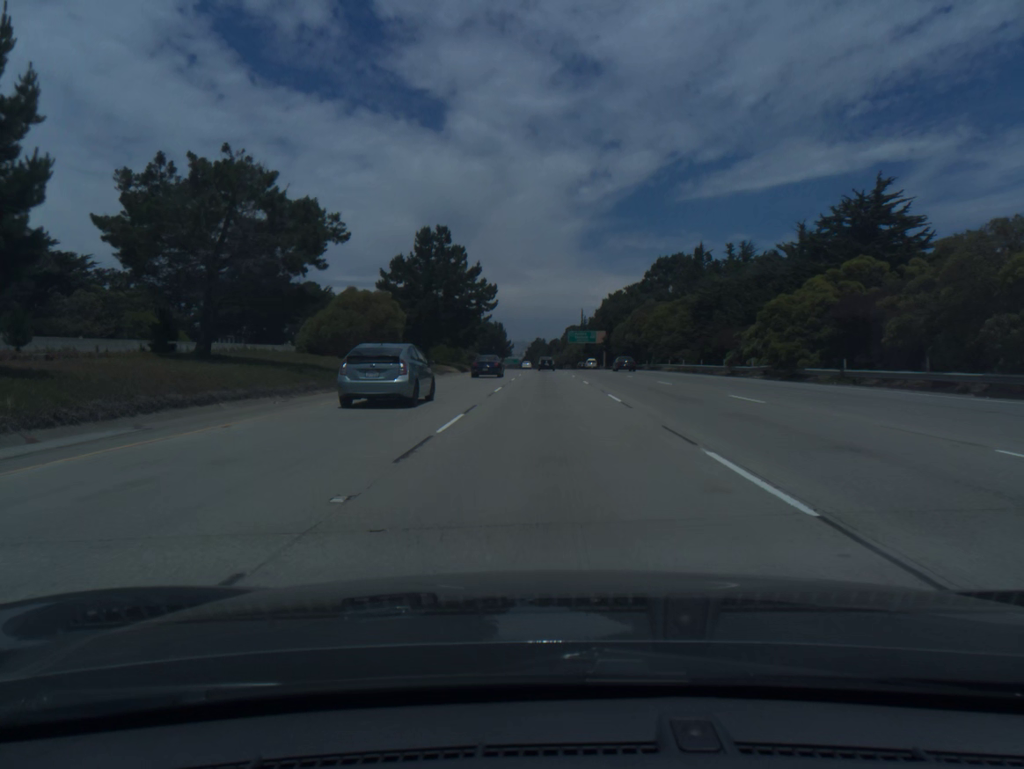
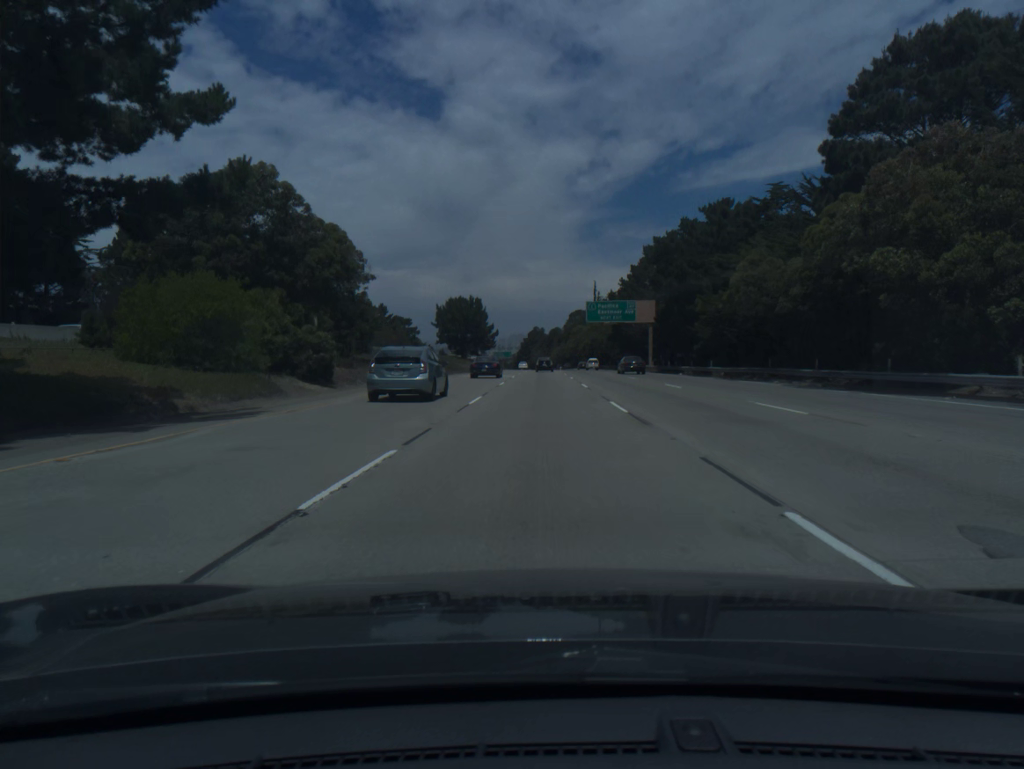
(+0.3, +76.9) m; 0°
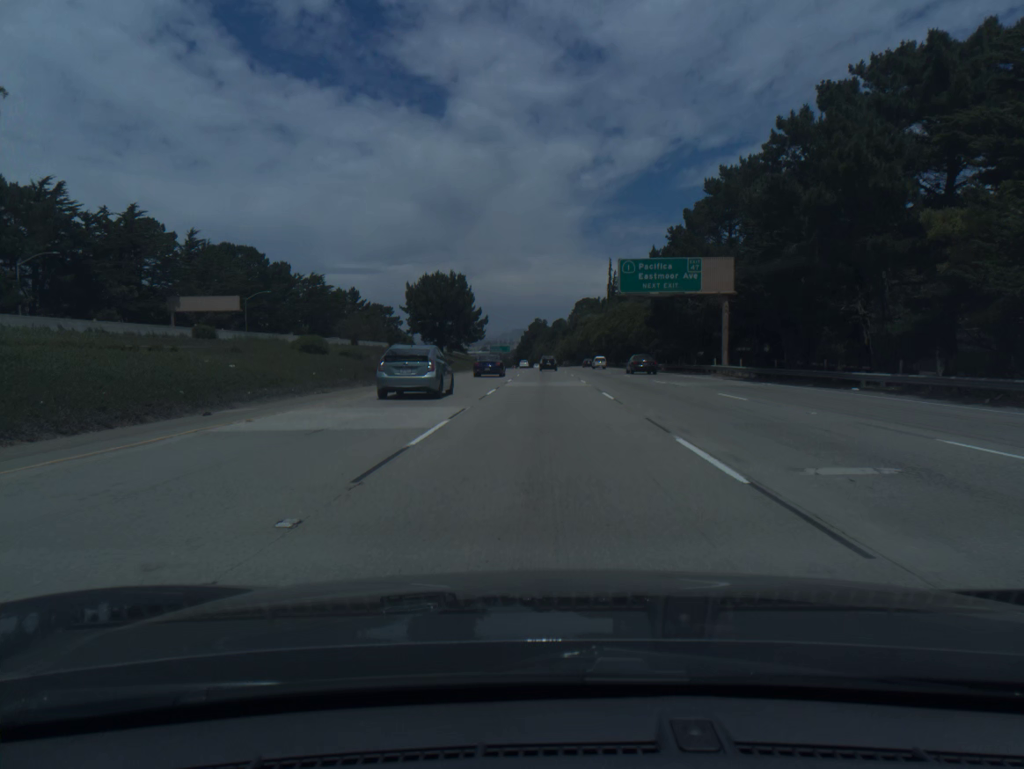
(-0.1, +38.6) m; 0°
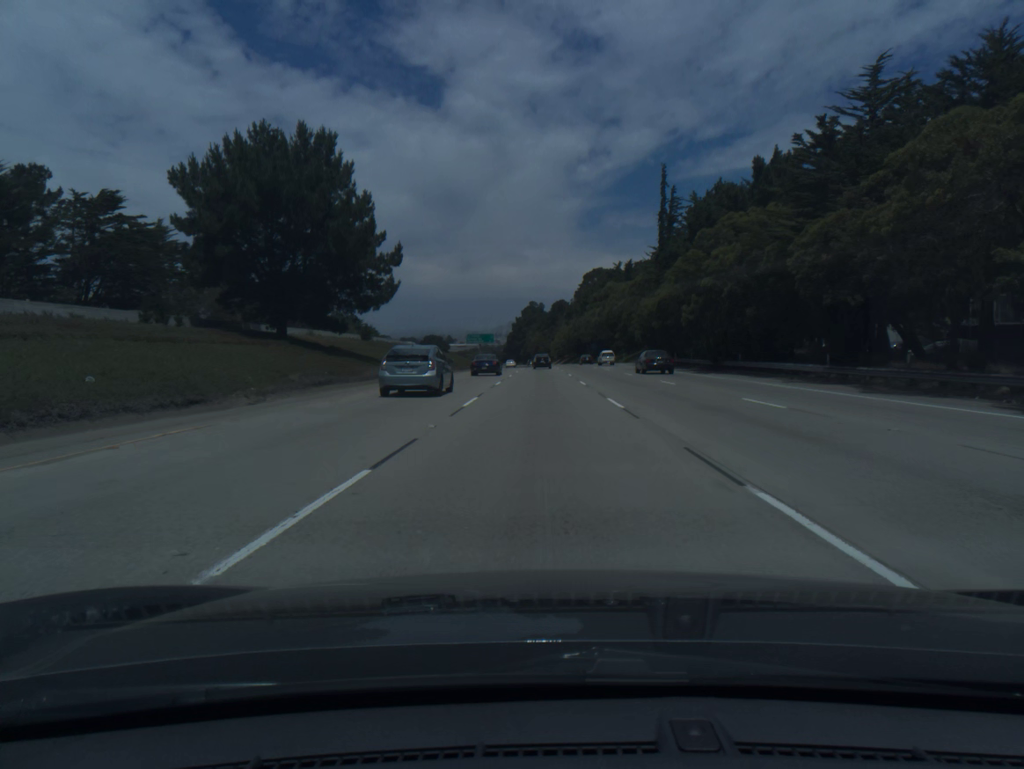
(+0.2, +77.4) m; 0°
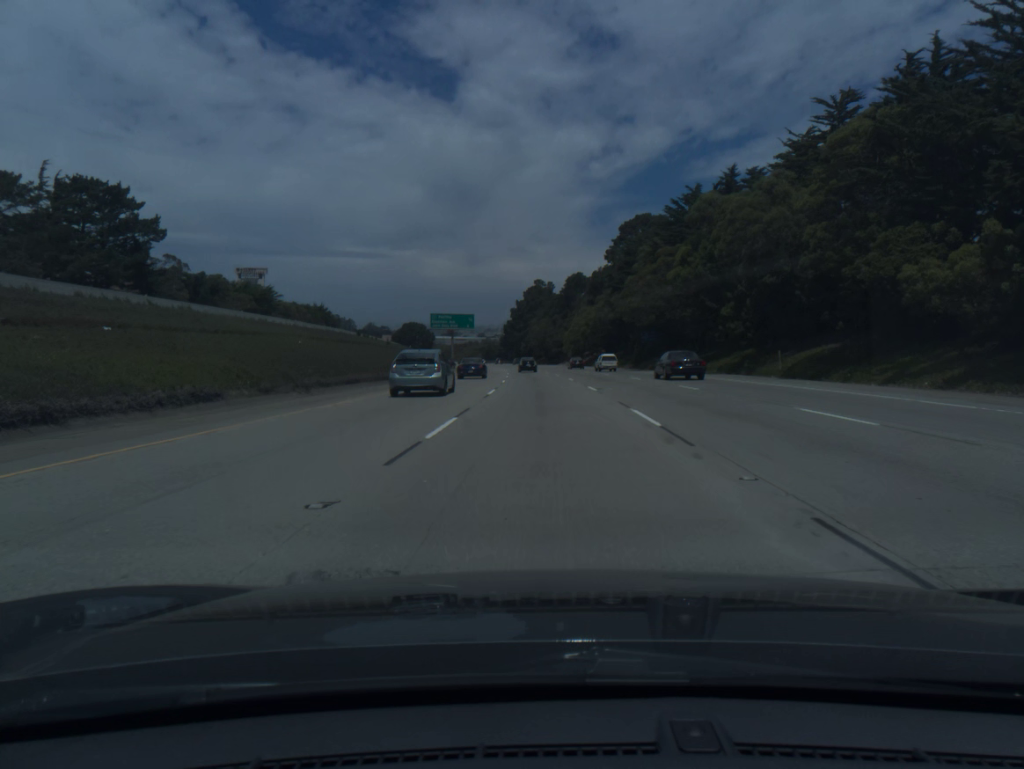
(-0.3, +77.4) m; -1°
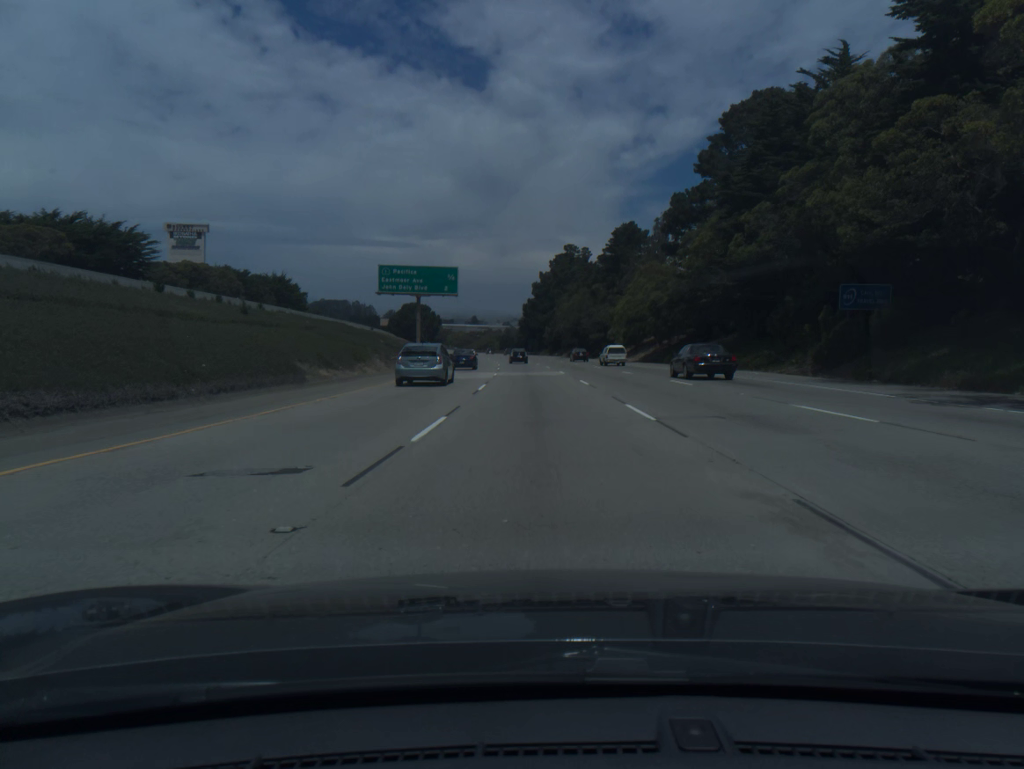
(-0.7, +58.1) m; -2°
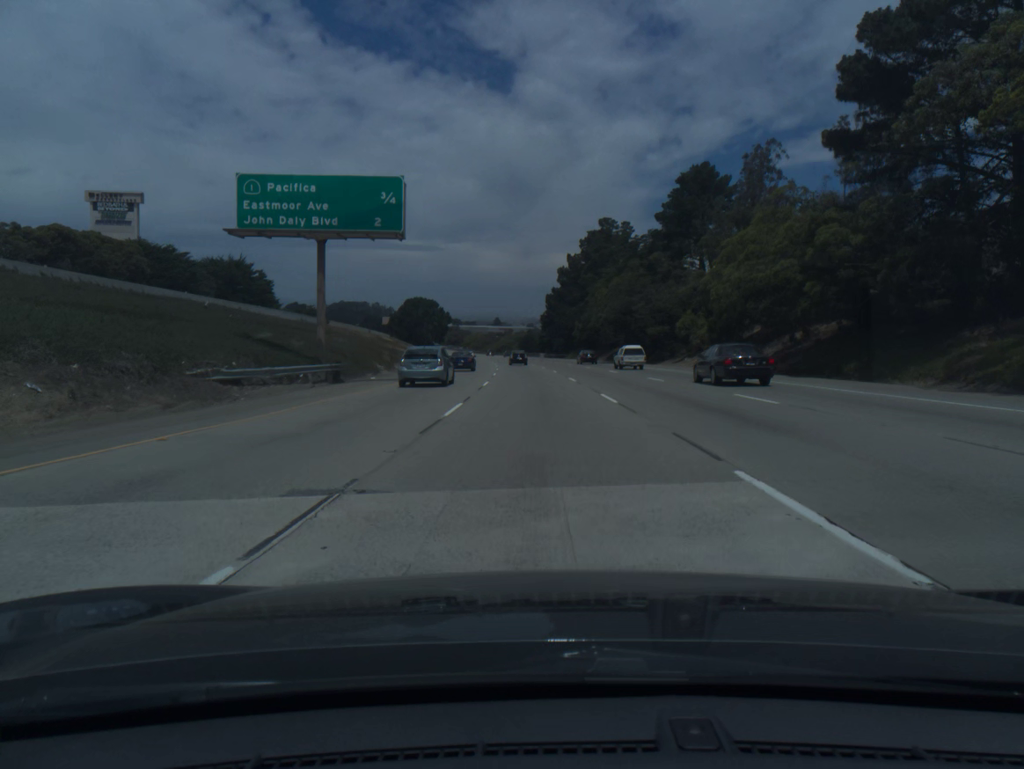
(-0.6, +38.7) m; -2°
